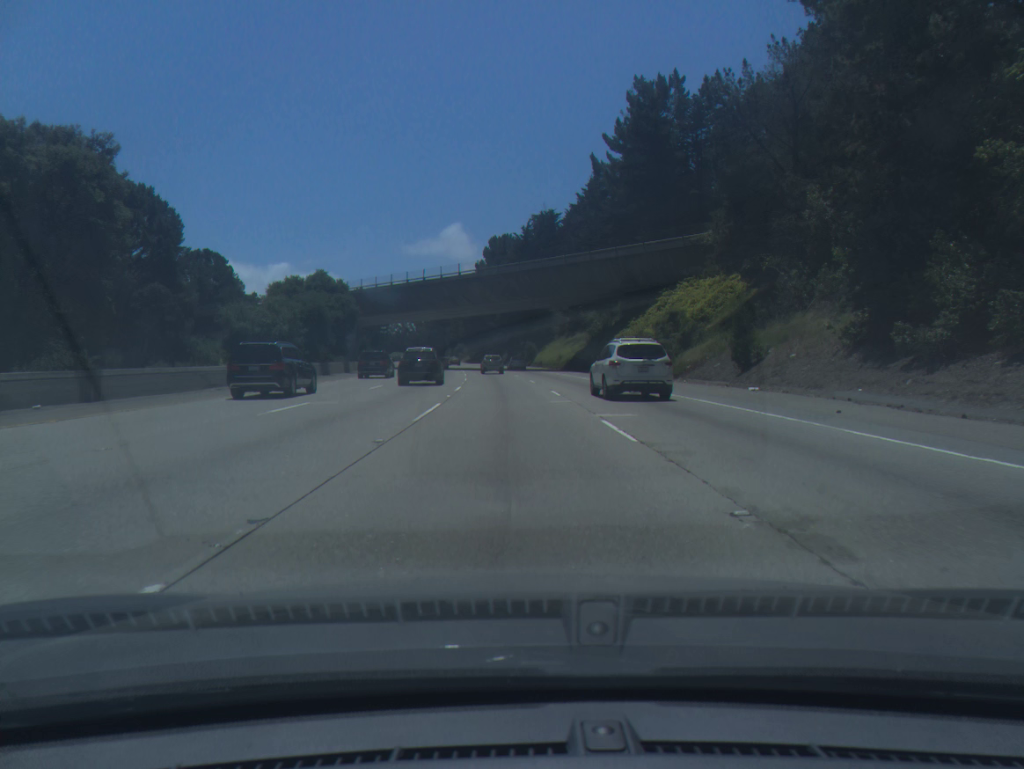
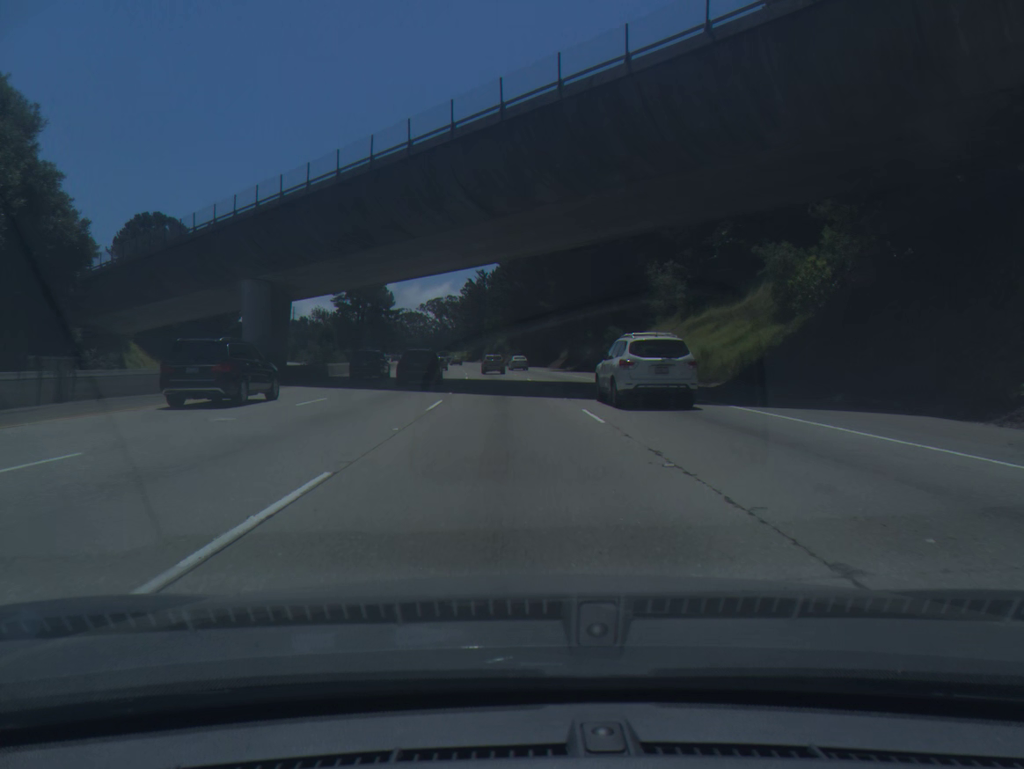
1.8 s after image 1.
(-1.9, +55.3) m; -4°
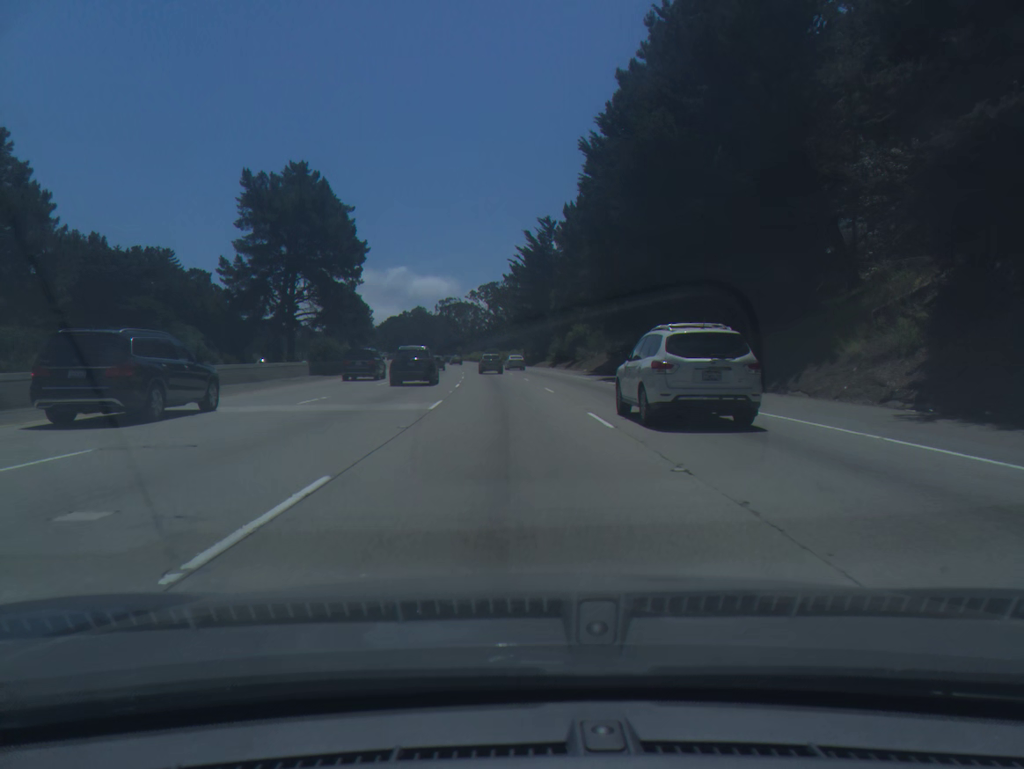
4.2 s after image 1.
(-3.3, +73.3) m; -5°
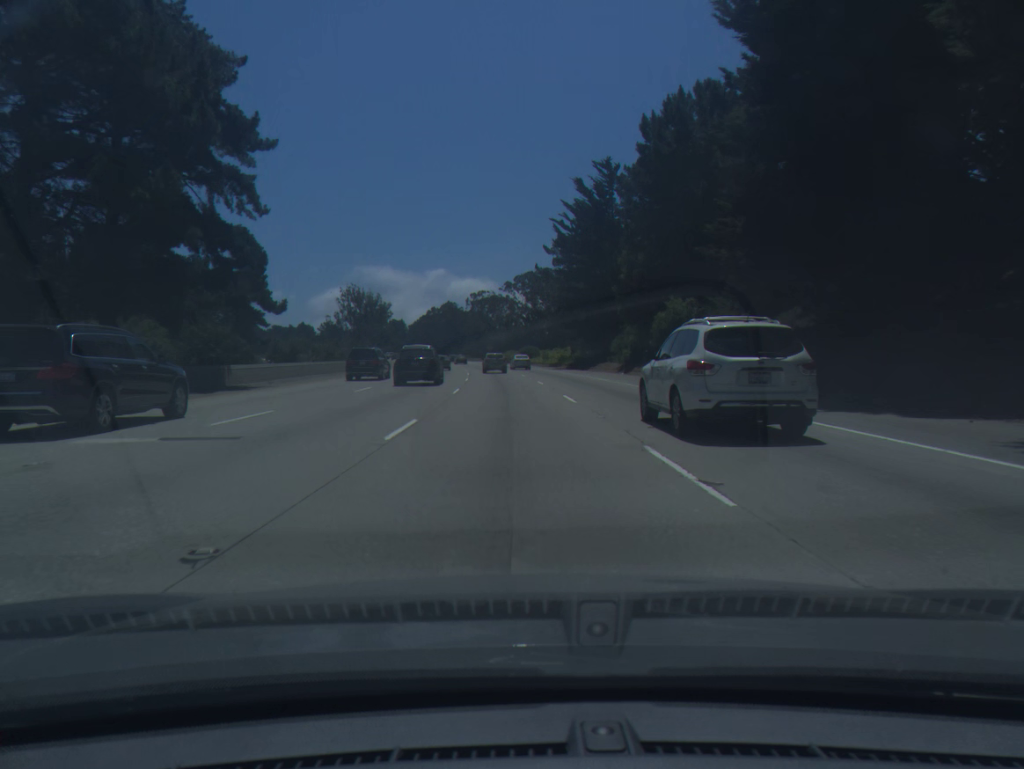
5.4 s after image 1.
(-0.9, +36.3) m; -3°
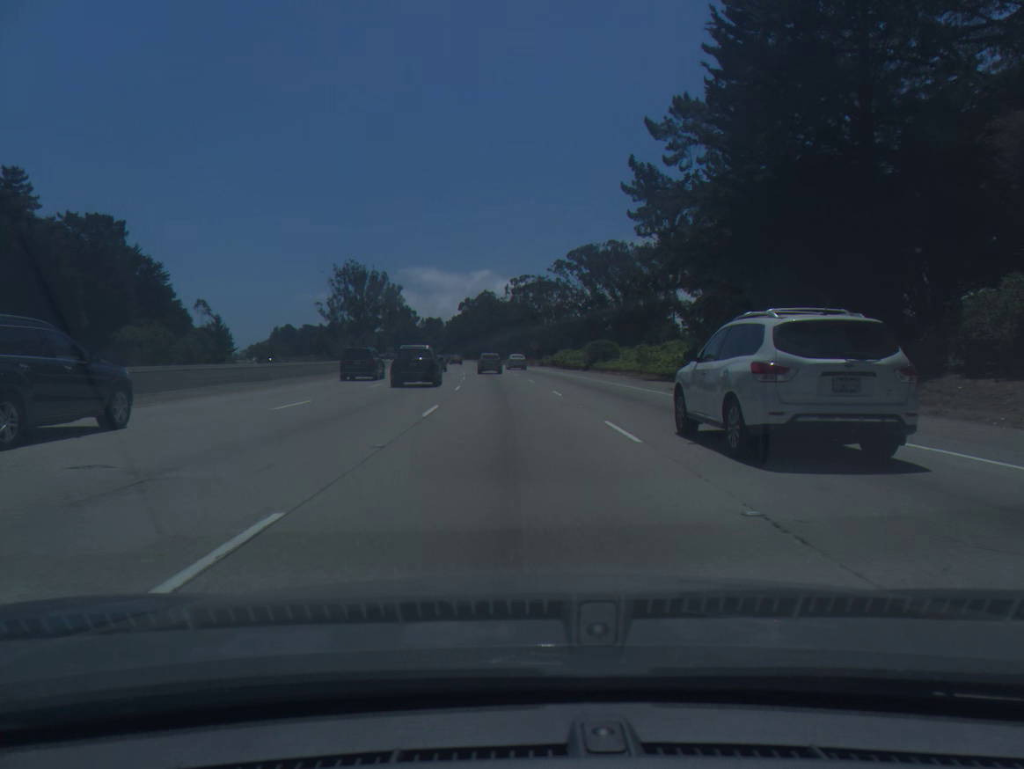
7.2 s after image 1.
(-1.7, +54.2) m; -3°
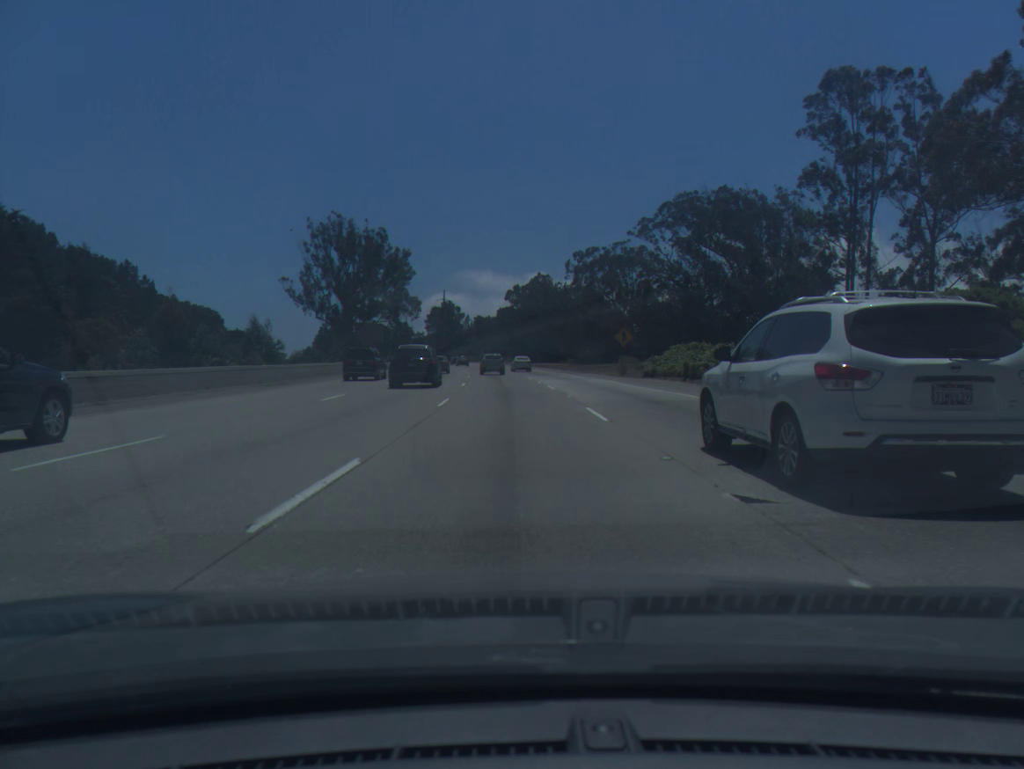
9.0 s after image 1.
(-1.8, +54.2) m; -4°
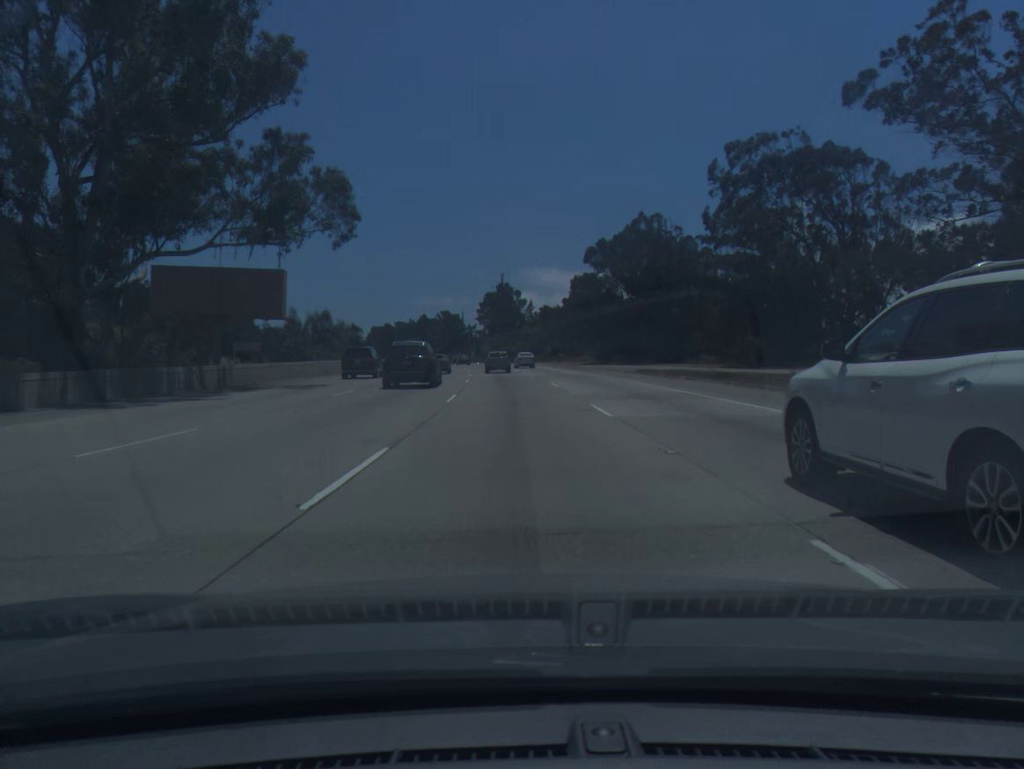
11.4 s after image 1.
(-2.9, +72.1) m; -5°
